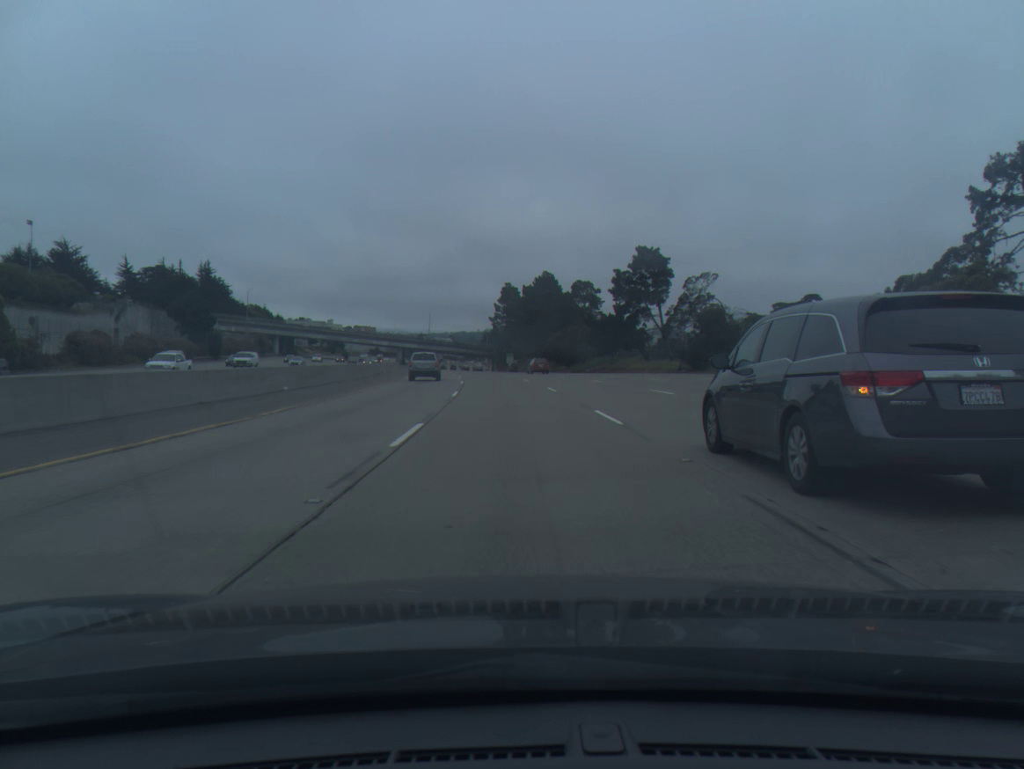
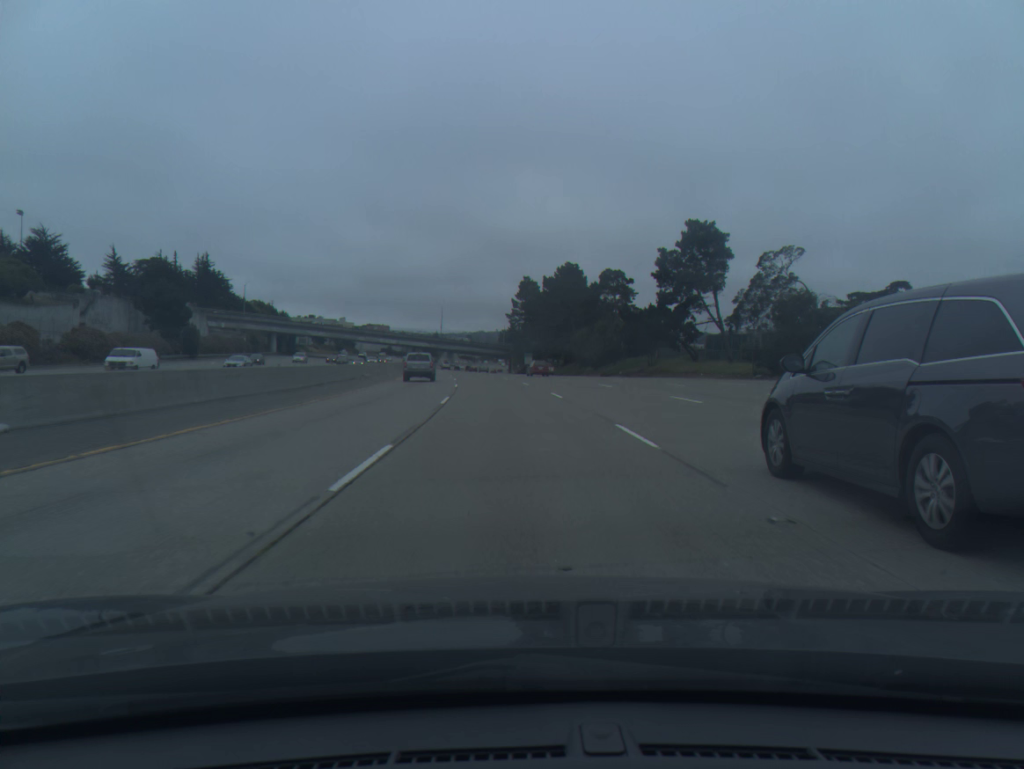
(-0.2, +18.2) m; -1°
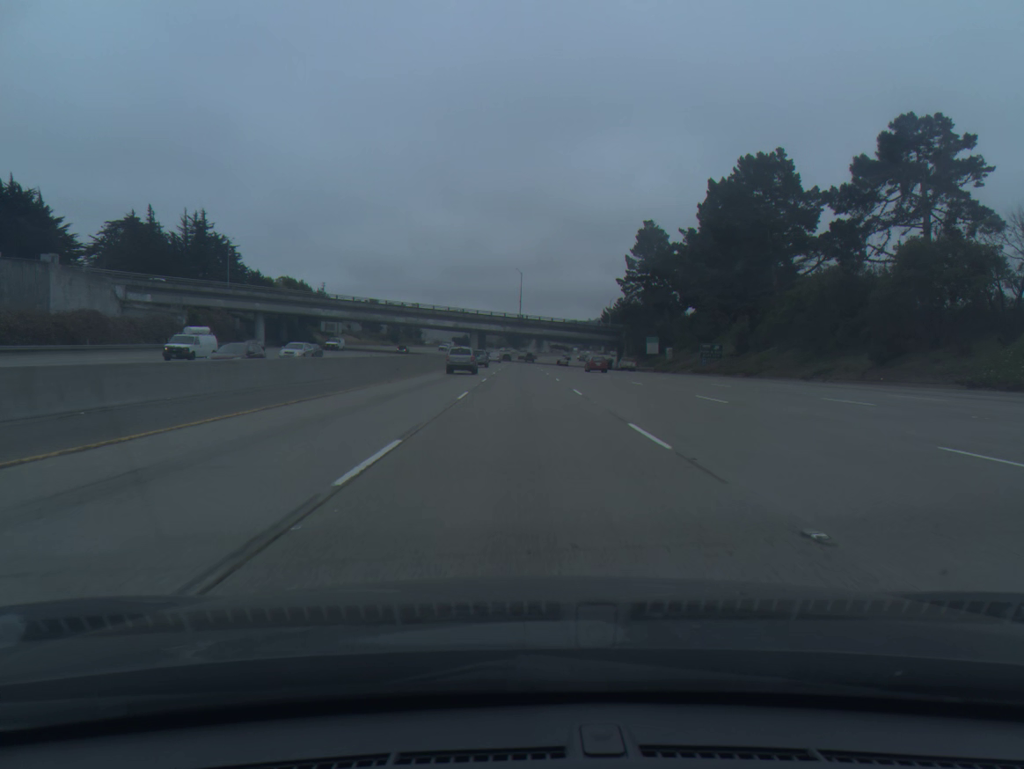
(-4.5, +73.1) m; -7°
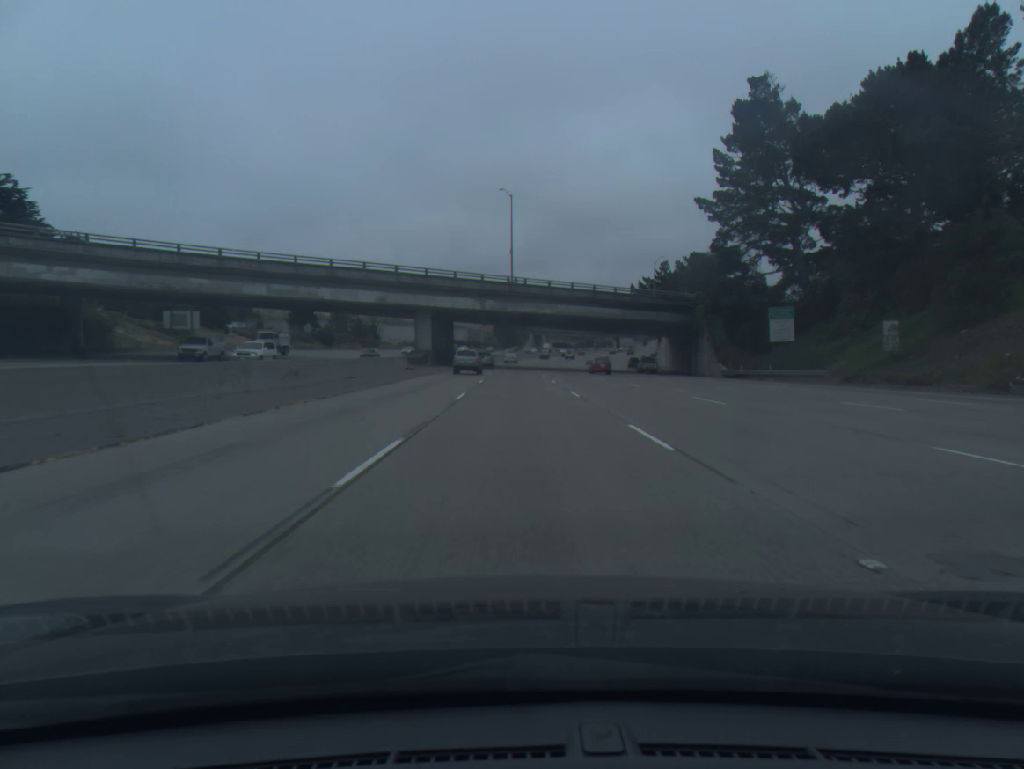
(0.0, +72.9) m; 0°
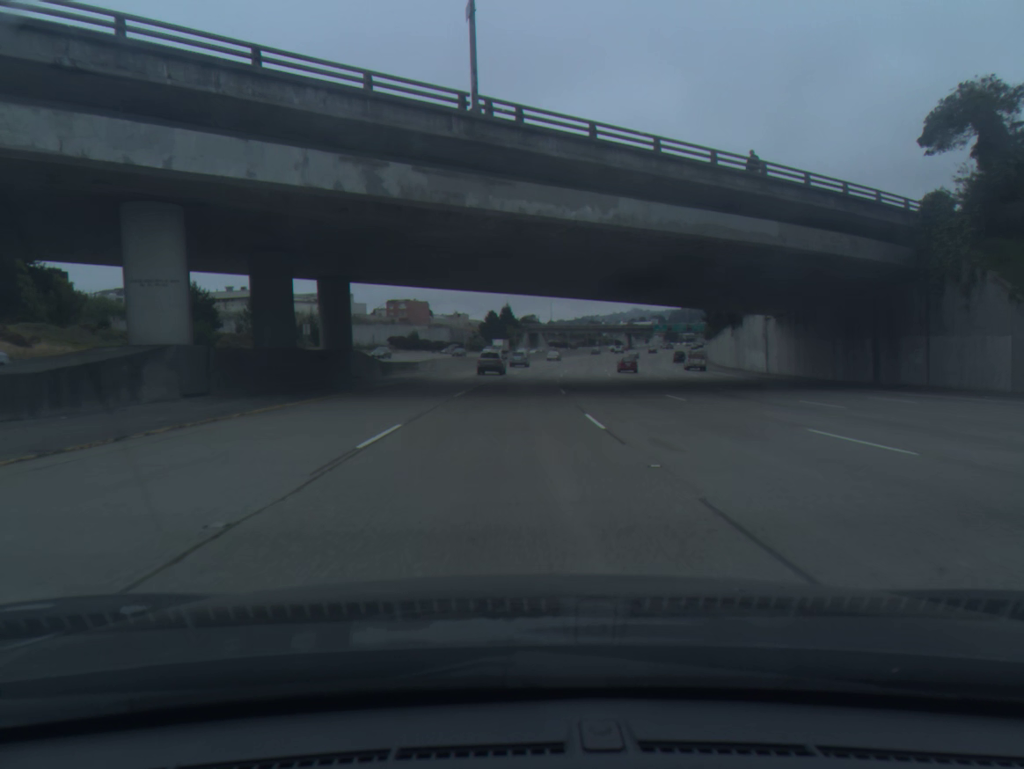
(+0.1, +54.6) m; 0°
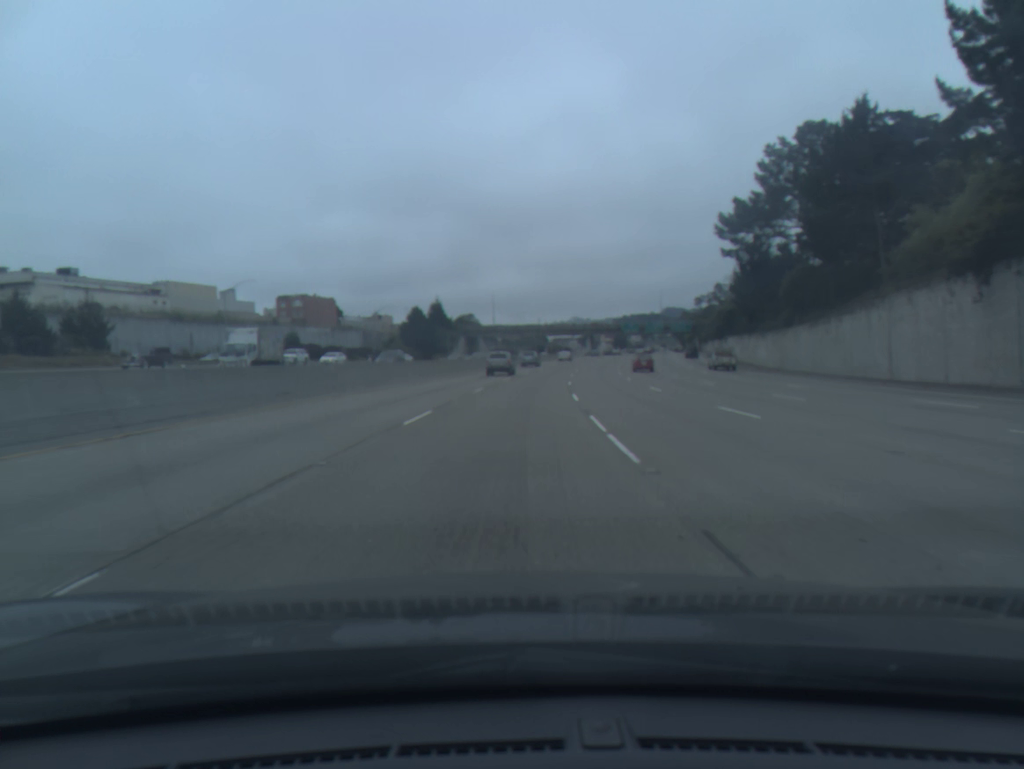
(+1.6, +58.6) m; +4°
